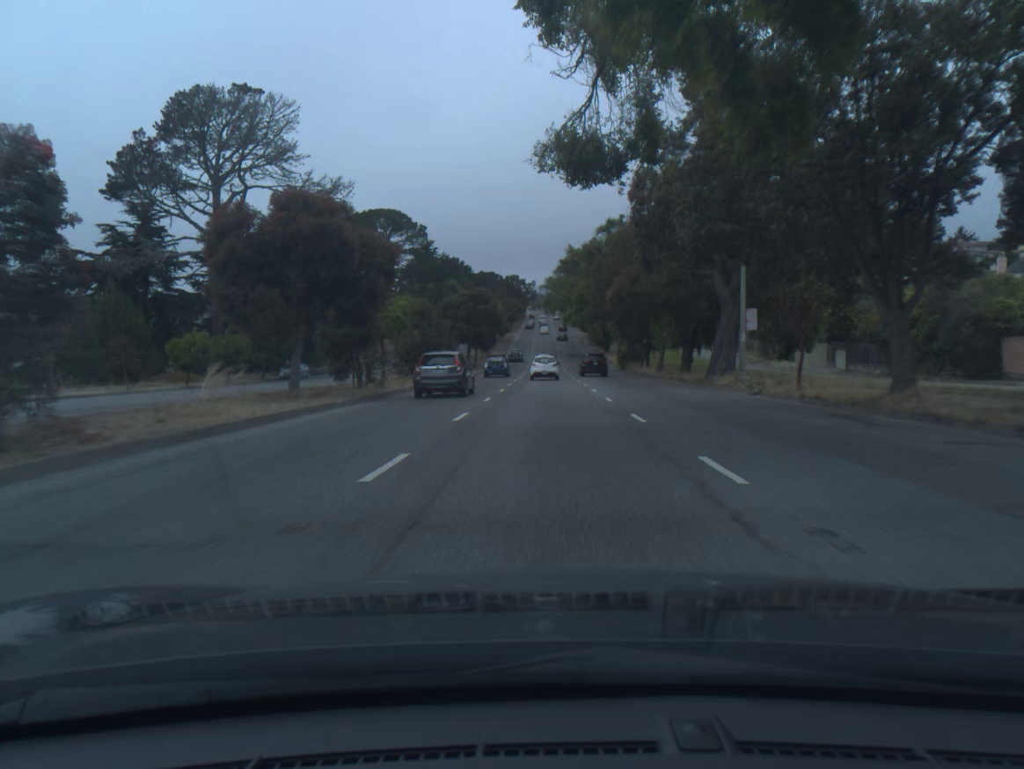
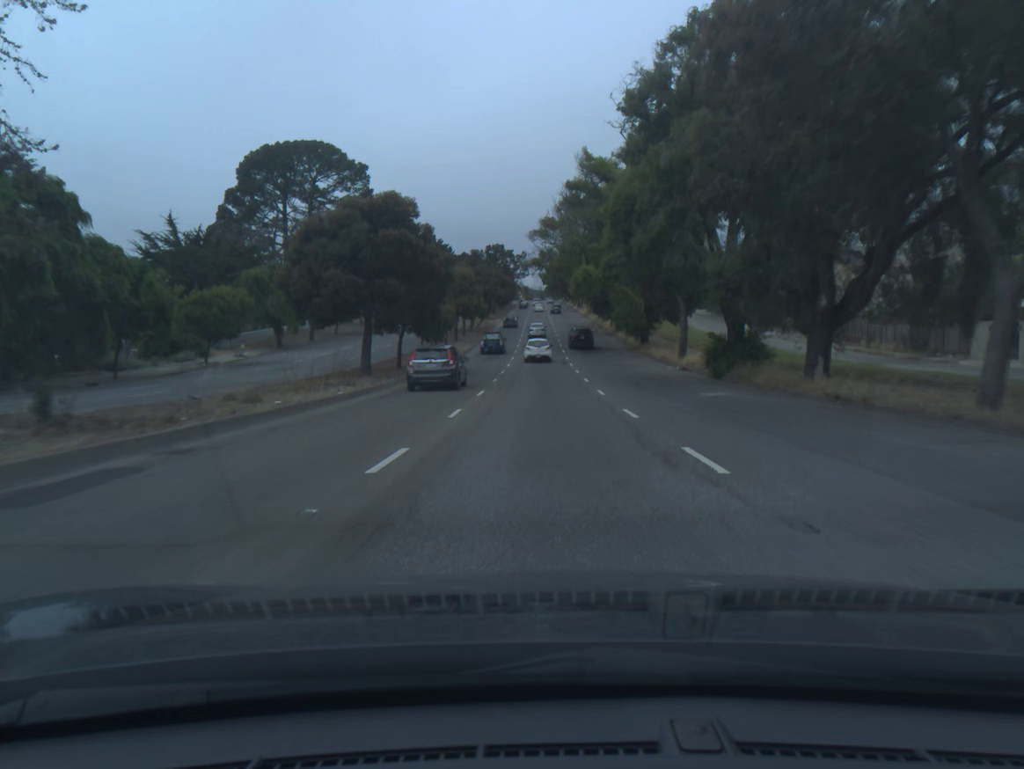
(+0.2, +43.0) m; 0°
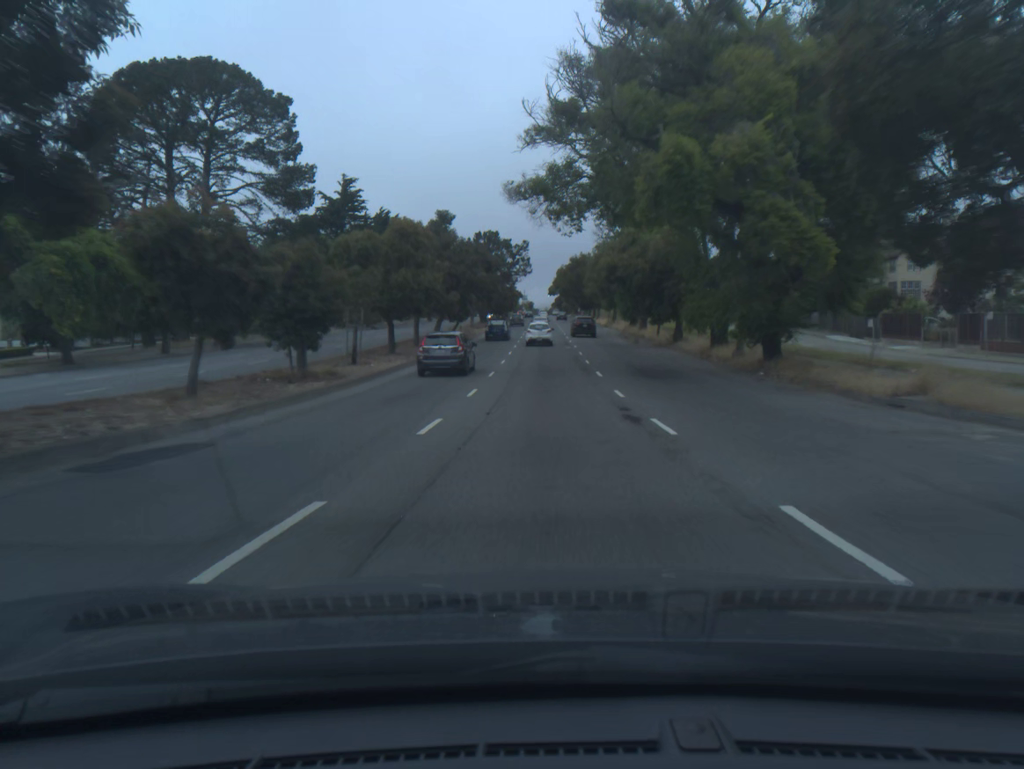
(-0.1, +33.3) m; 0°
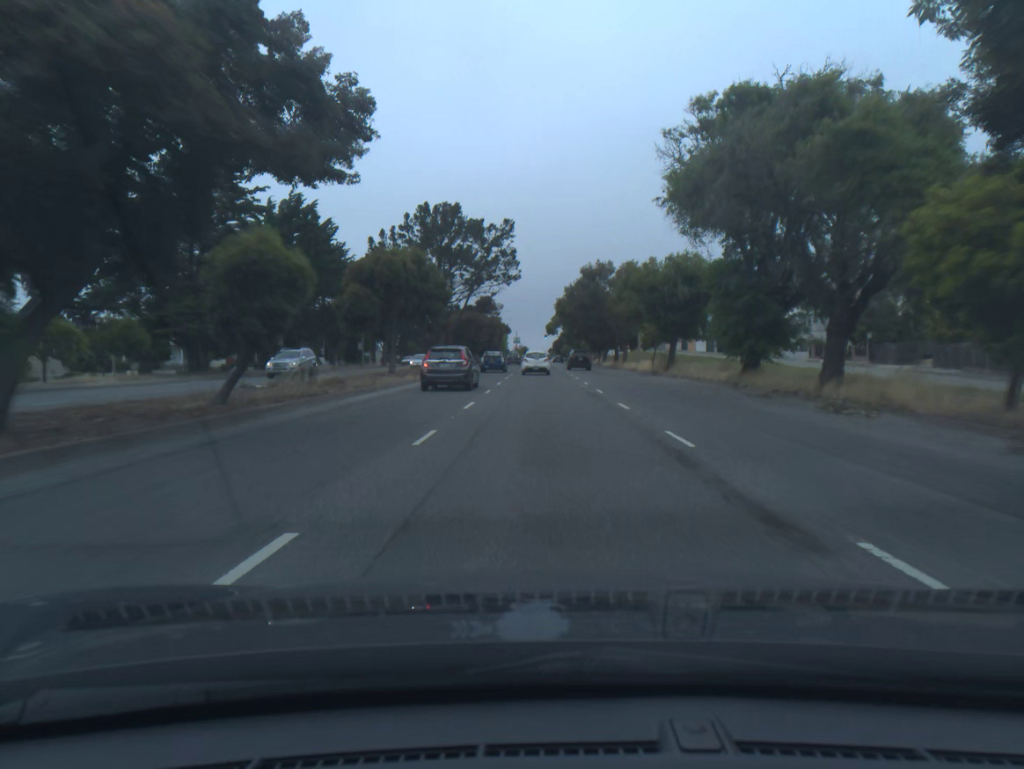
(0.0, +44.2) m; 0°
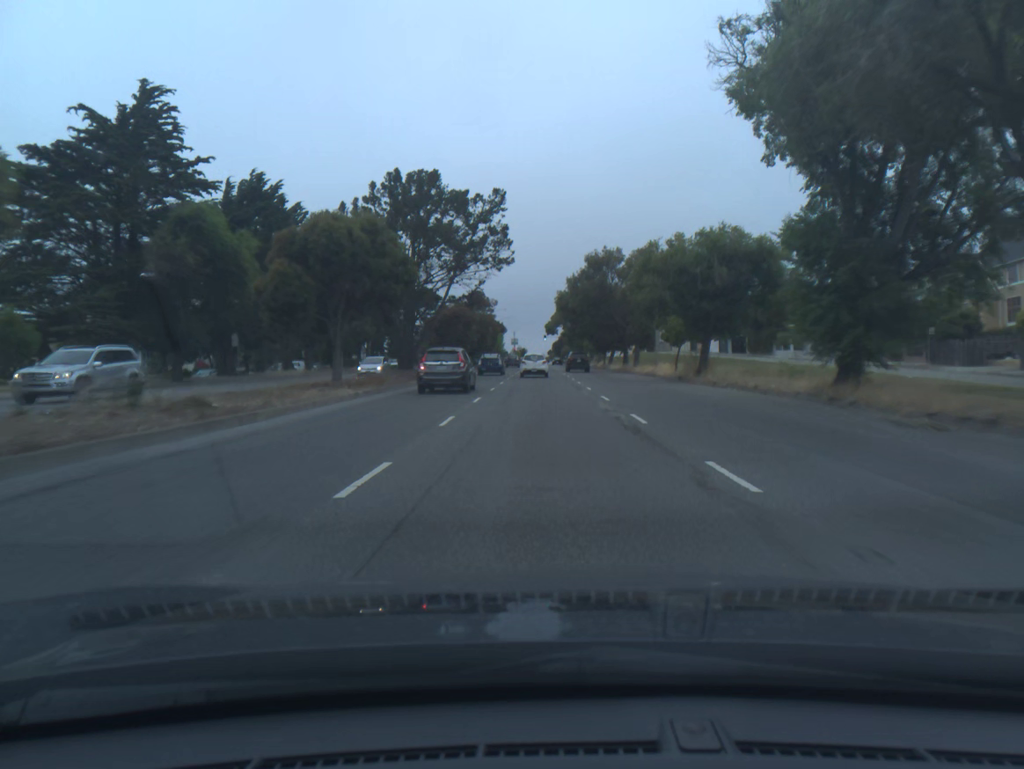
(0.0, +10.7) m; 0°
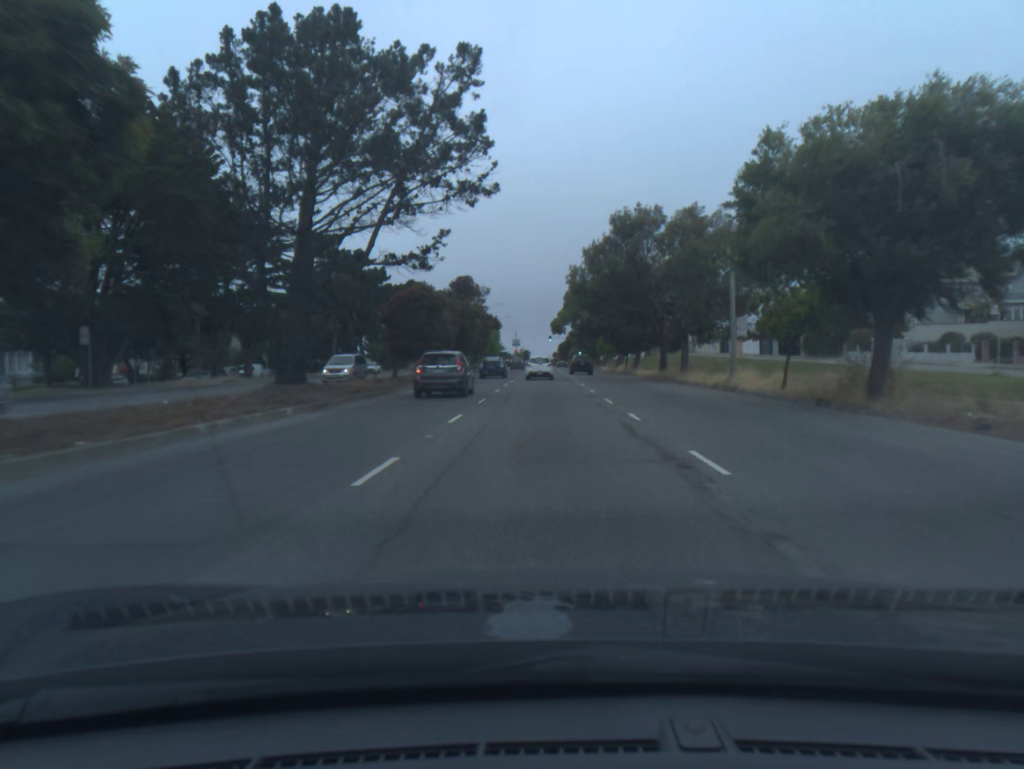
(-0.1, +21.1) m; 0°
